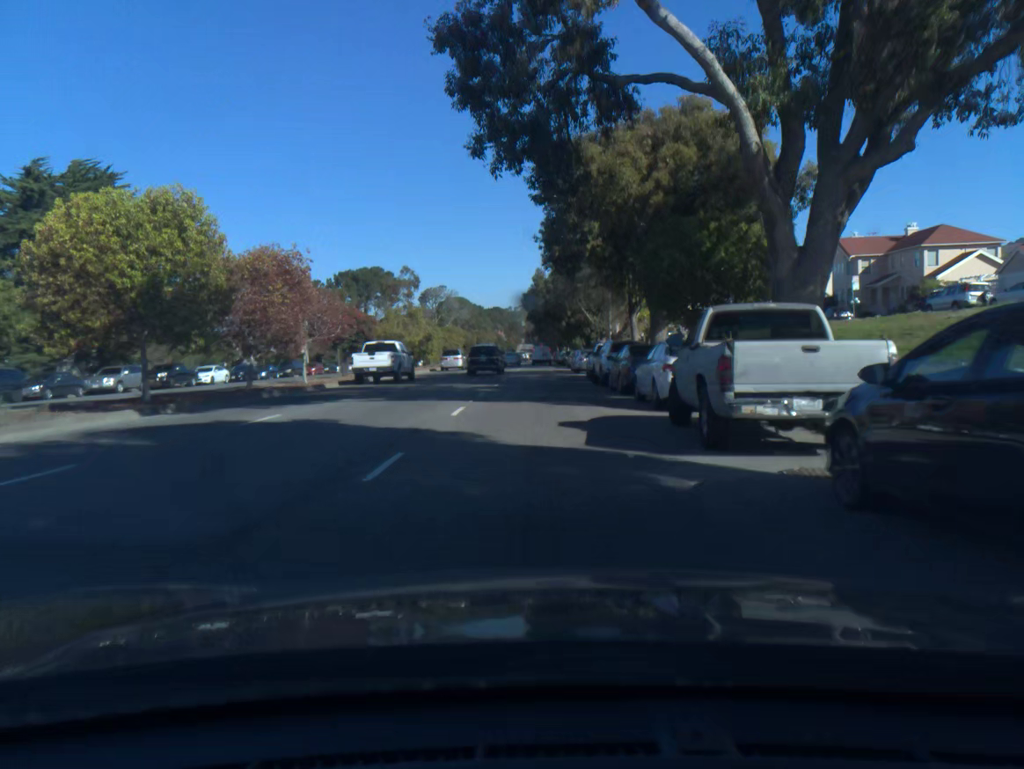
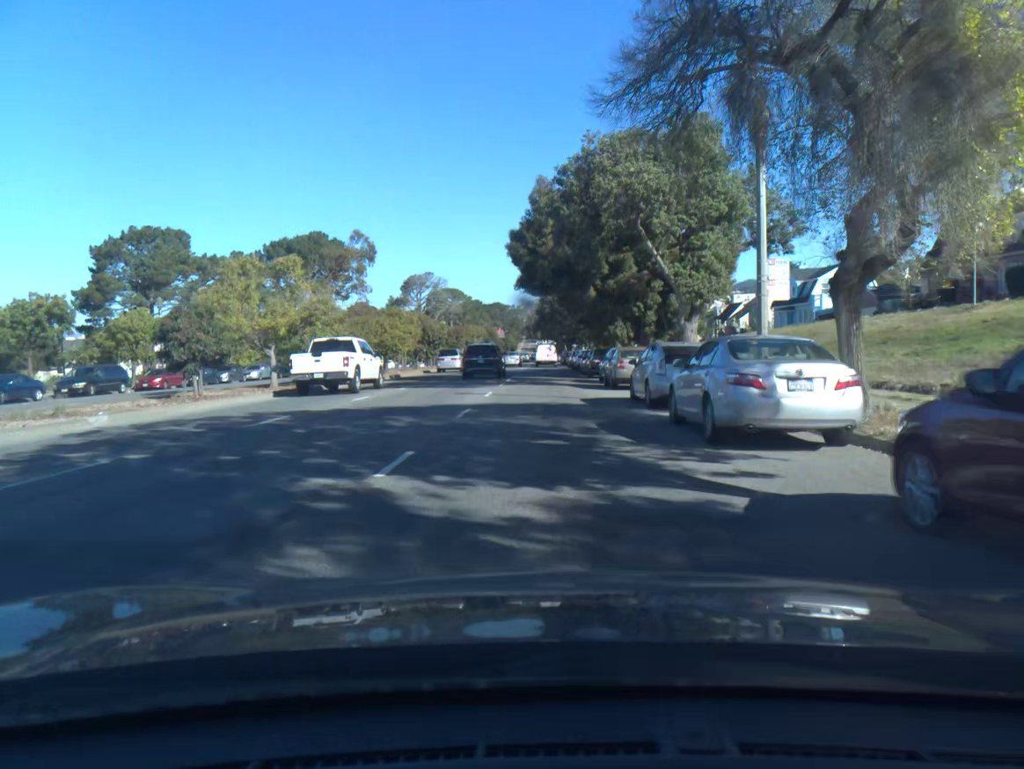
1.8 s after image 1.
(-0.1, +35.6) m; 0°
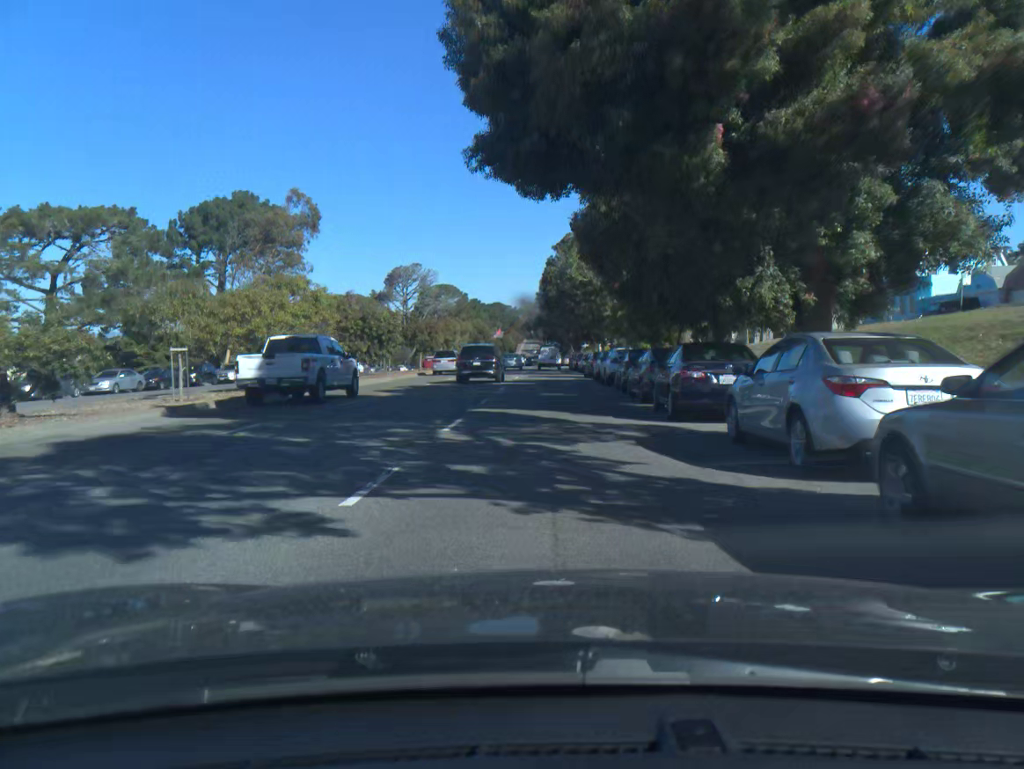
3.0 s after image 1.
(0.0, +23.7) m; 0°
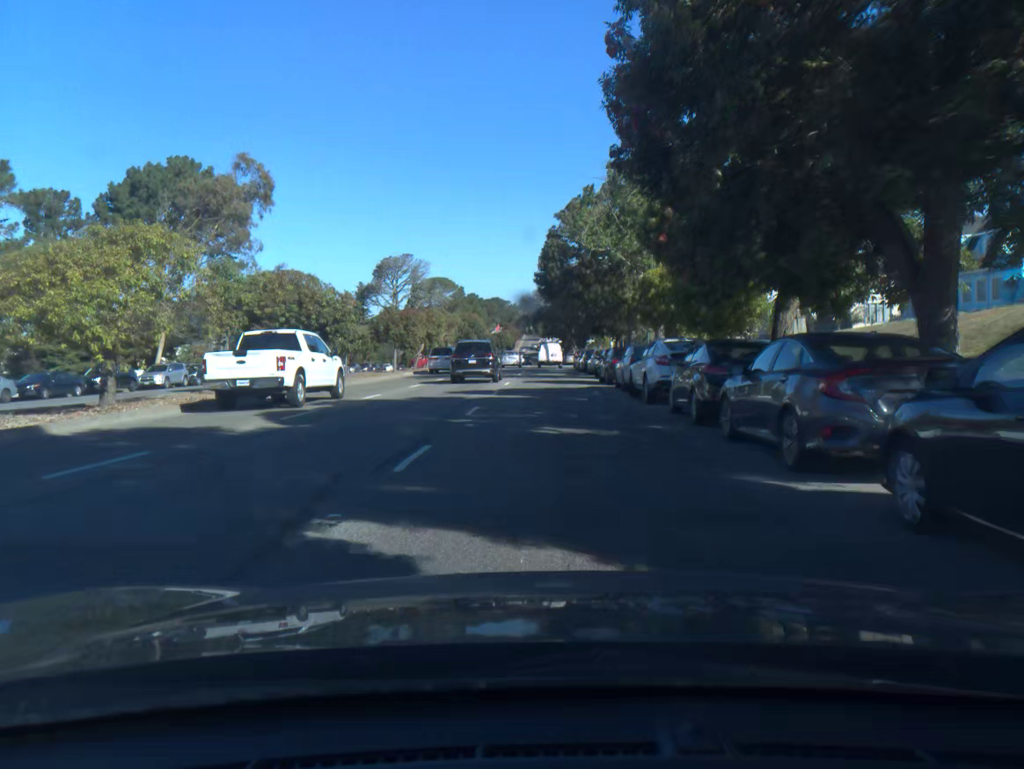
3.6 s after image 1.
(0.0, +11.8) m; 0°
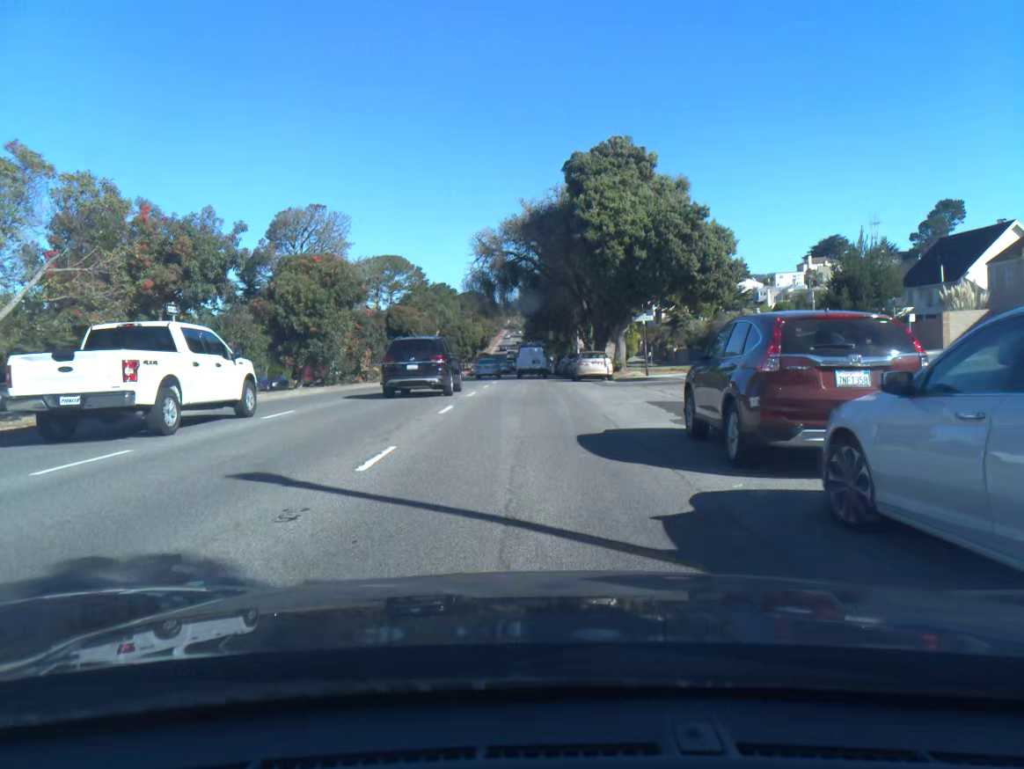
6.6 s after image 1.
(+0.6, +57.9) m; +1°
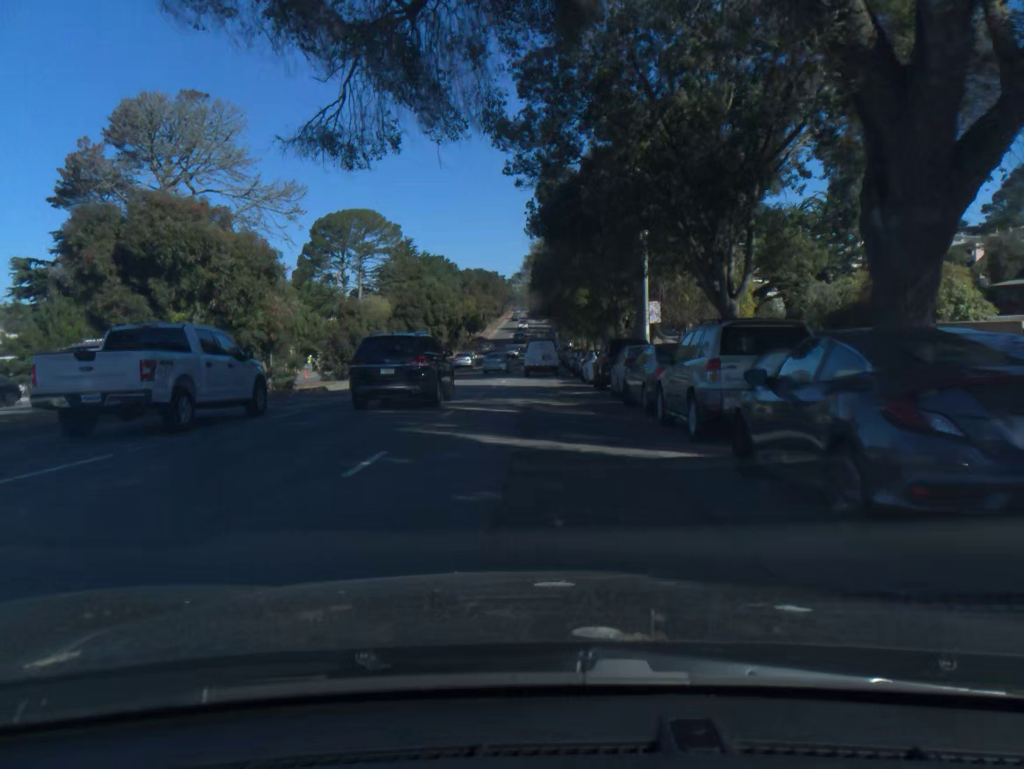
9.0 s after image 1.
(-0.6, +43.7) m; -1°
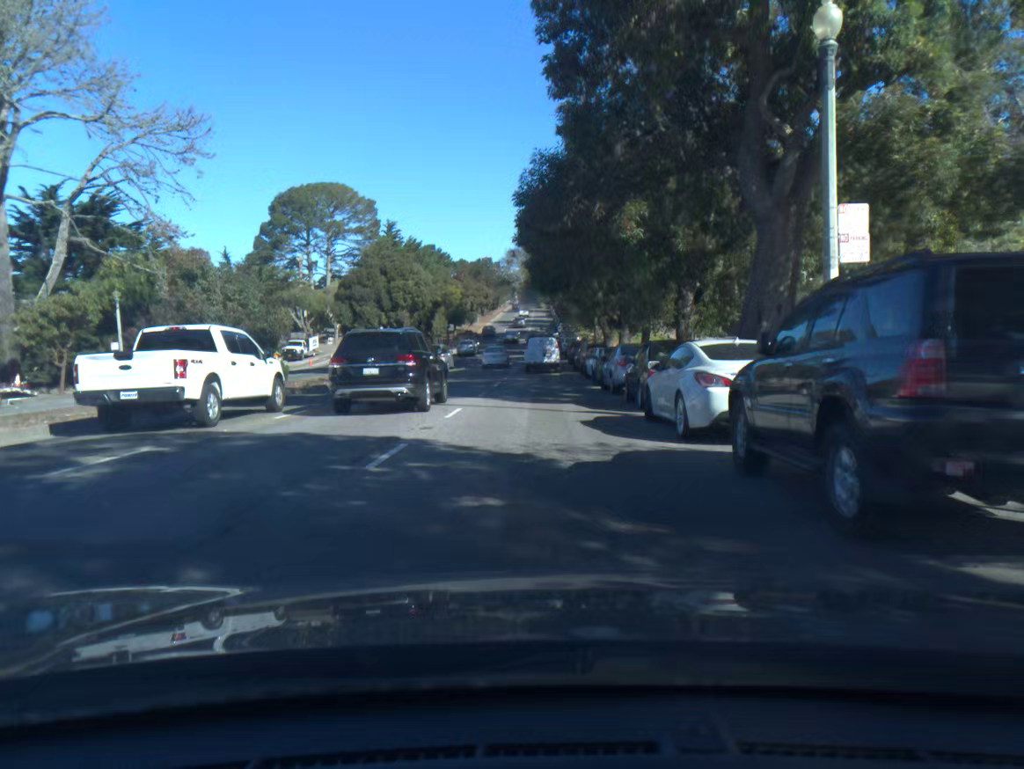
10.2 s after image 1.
(0.0, +21.5) m; 0°
